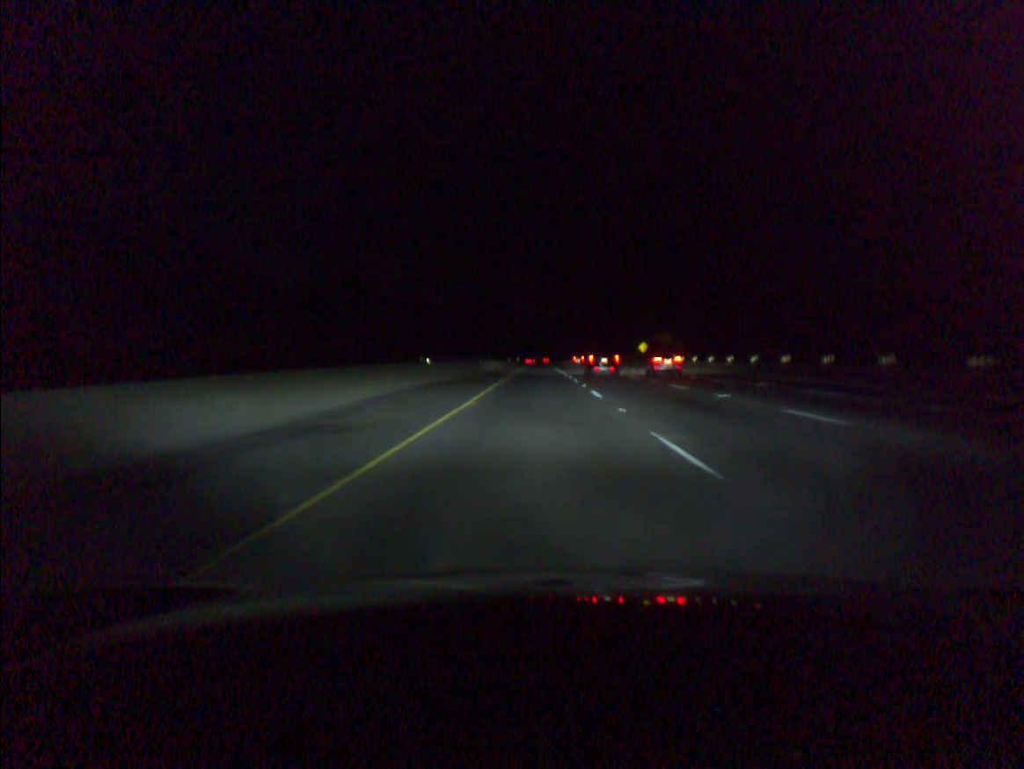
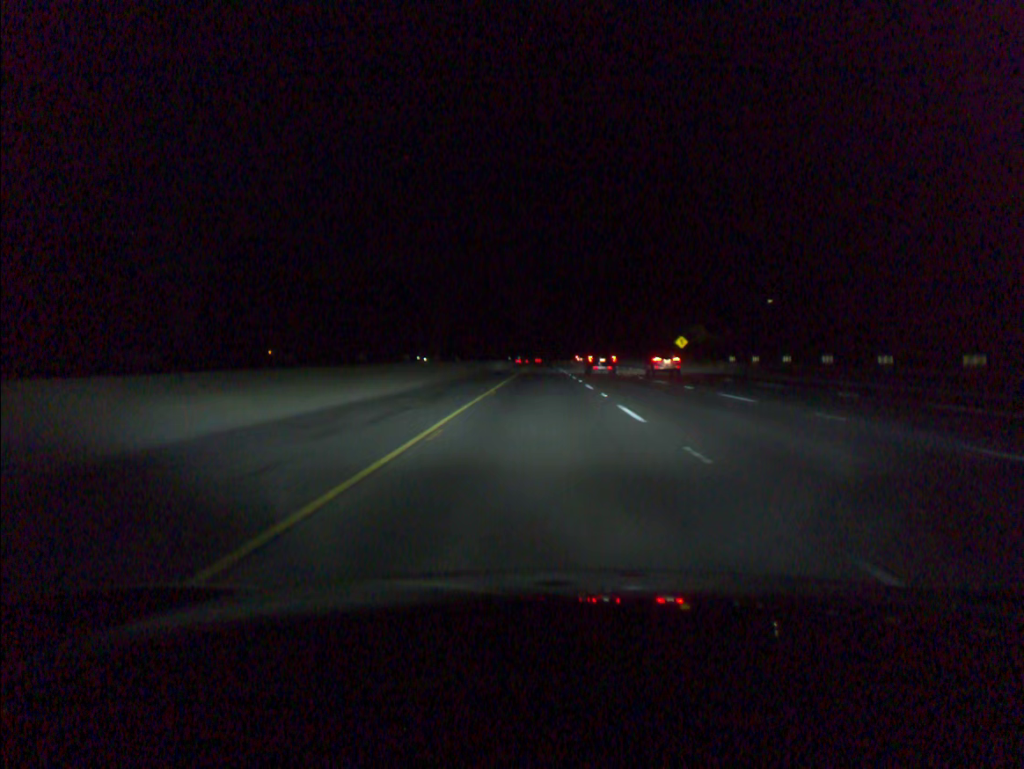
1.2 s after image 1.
(-0.1, +37.2) m; 0°
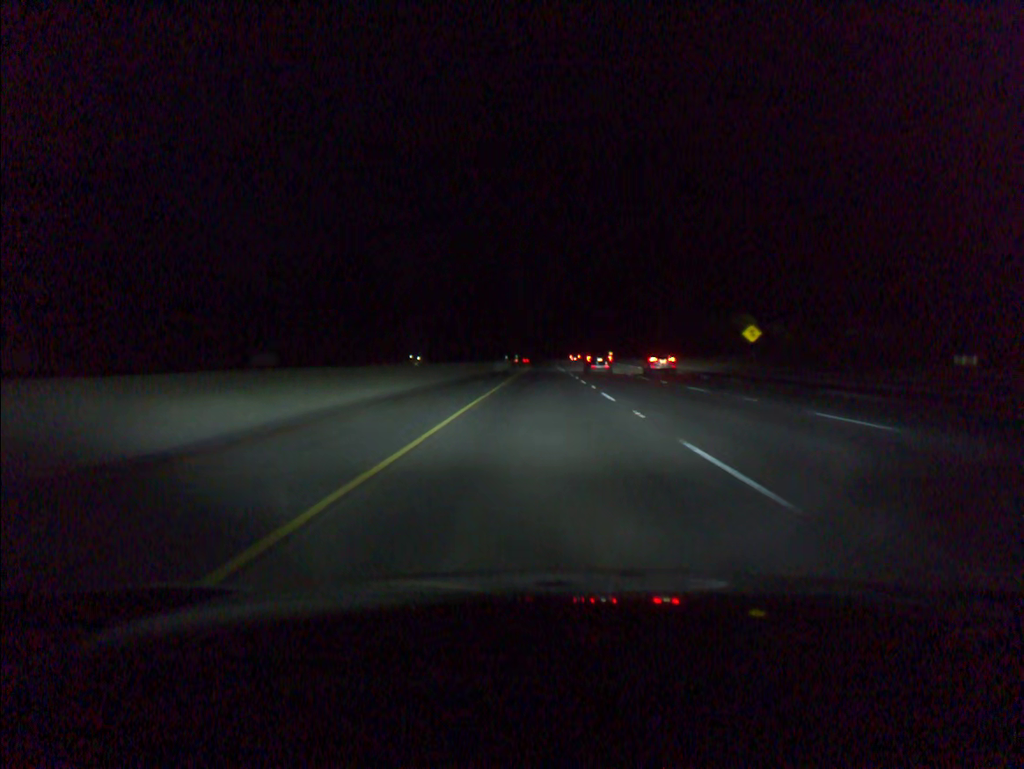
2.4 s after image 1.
(0.0, +37.3) m; 0°
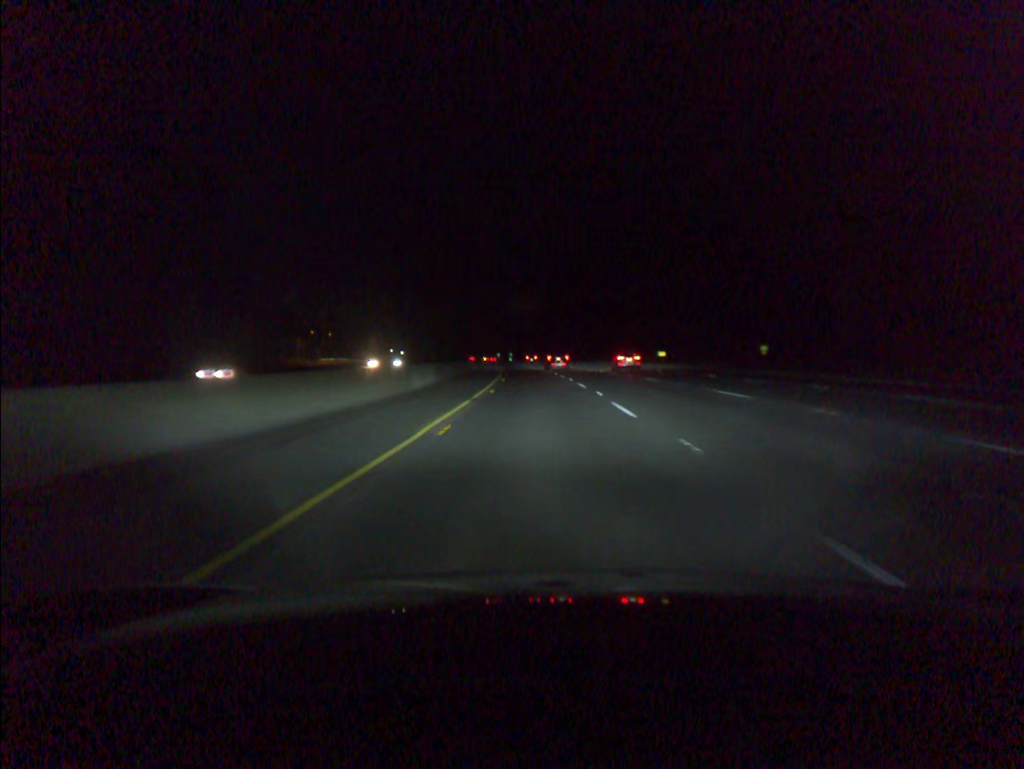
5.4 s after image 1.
(+0.2, +93.2) m; 0°
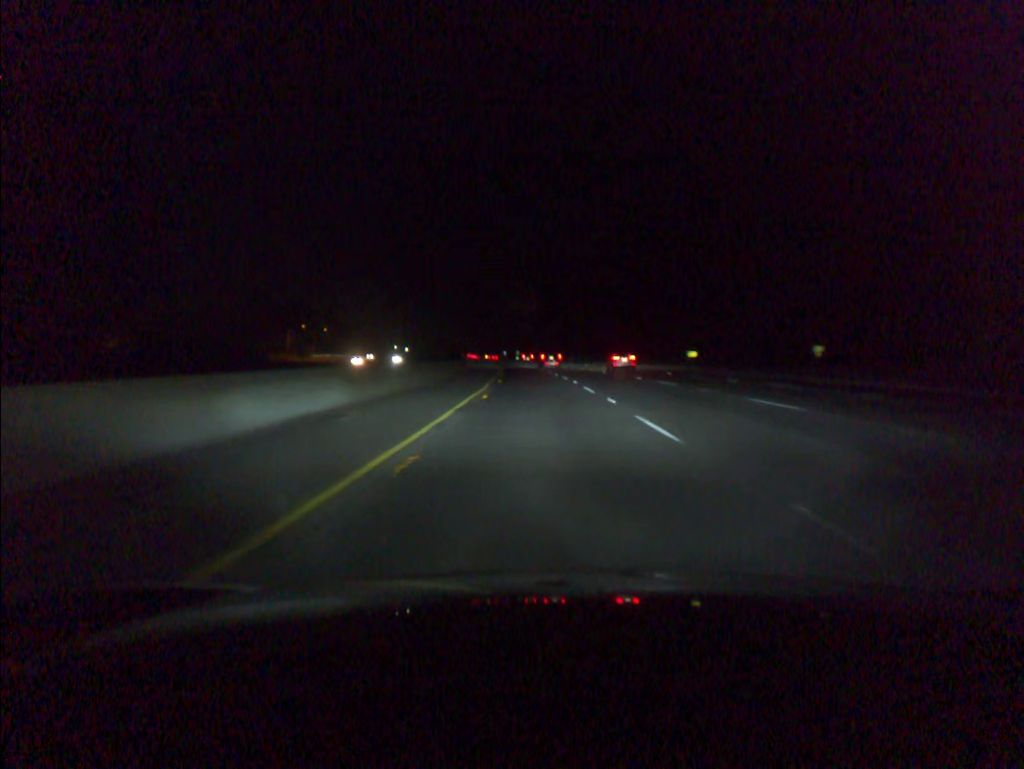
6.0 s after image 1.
(-0.1, +18.7) m; -1°
